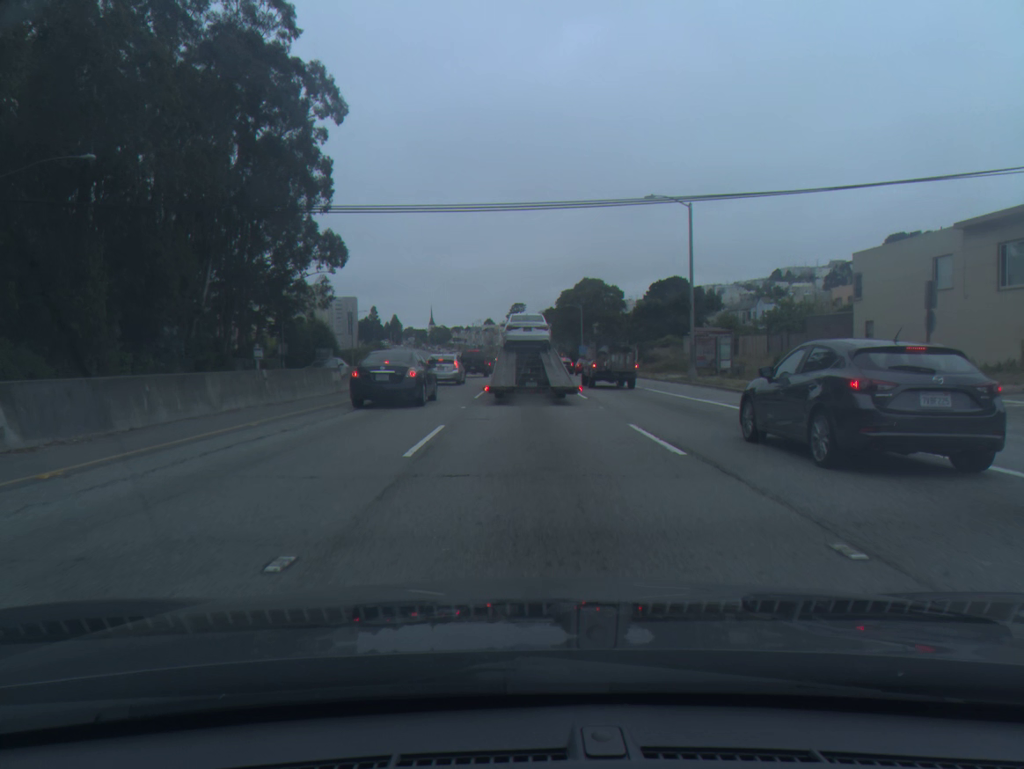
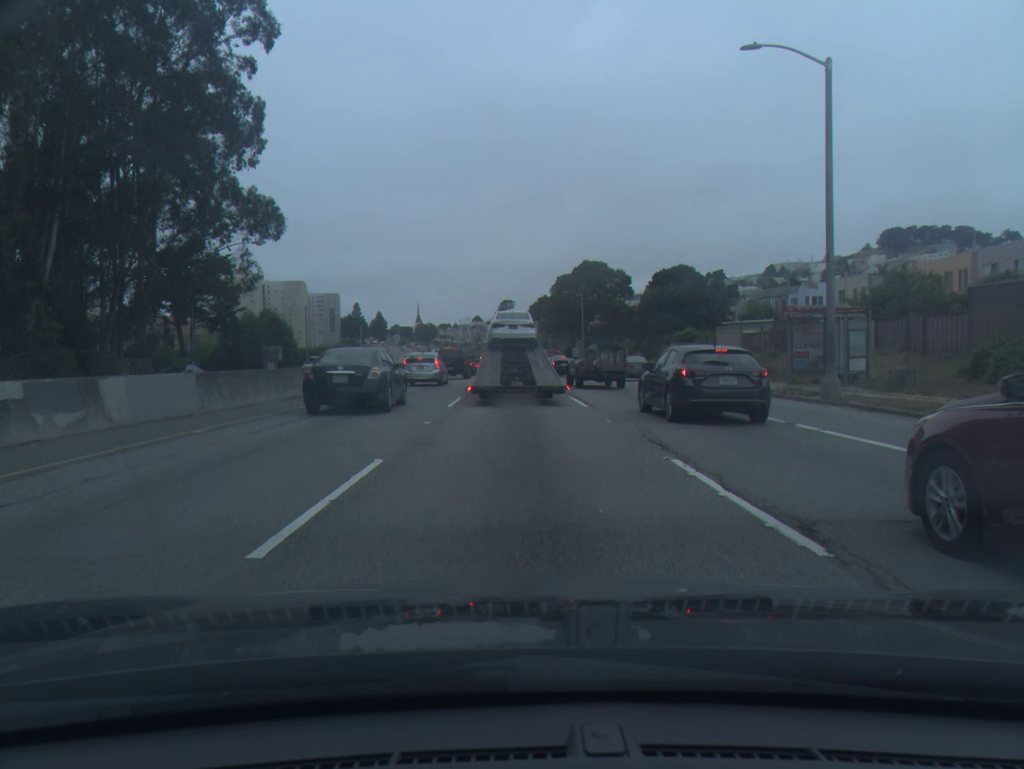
(+0.2, +19.8) m; +1°
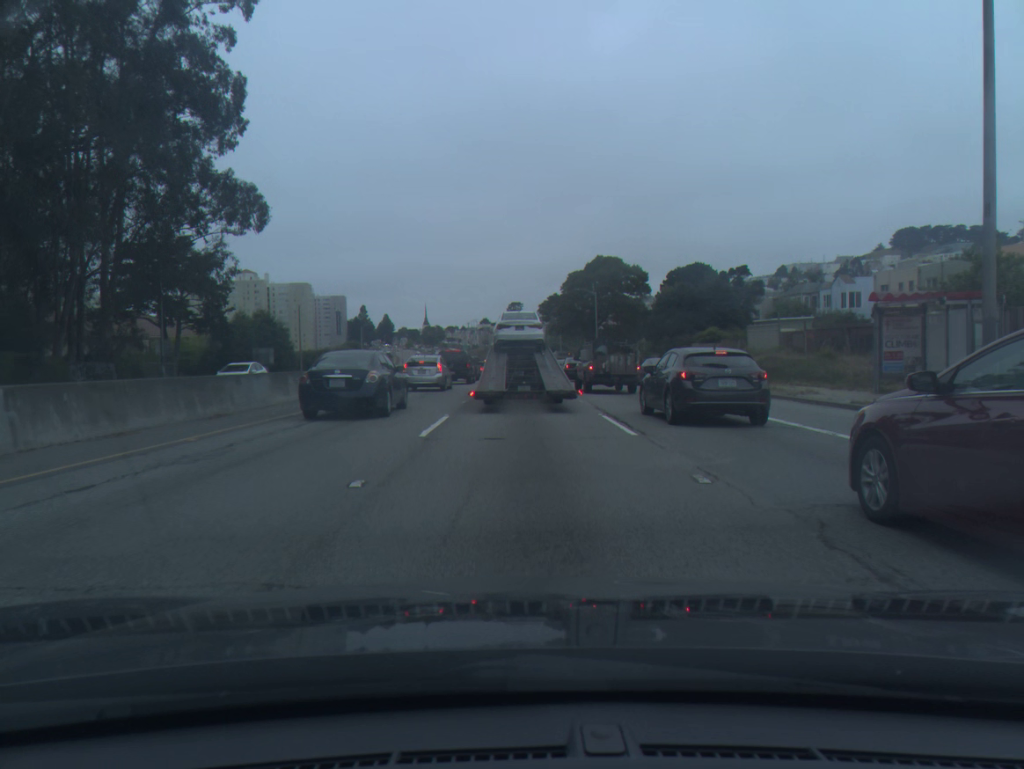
(-0.1, +6.9) m; -1°
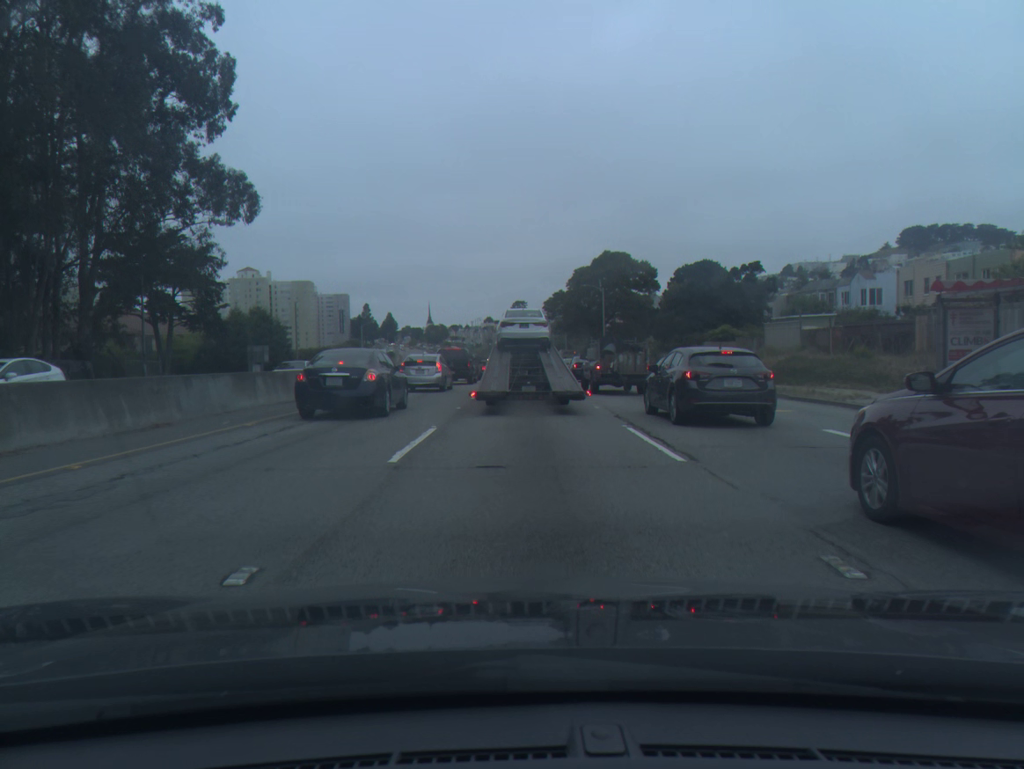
(0.0, +3.3) m; 0°
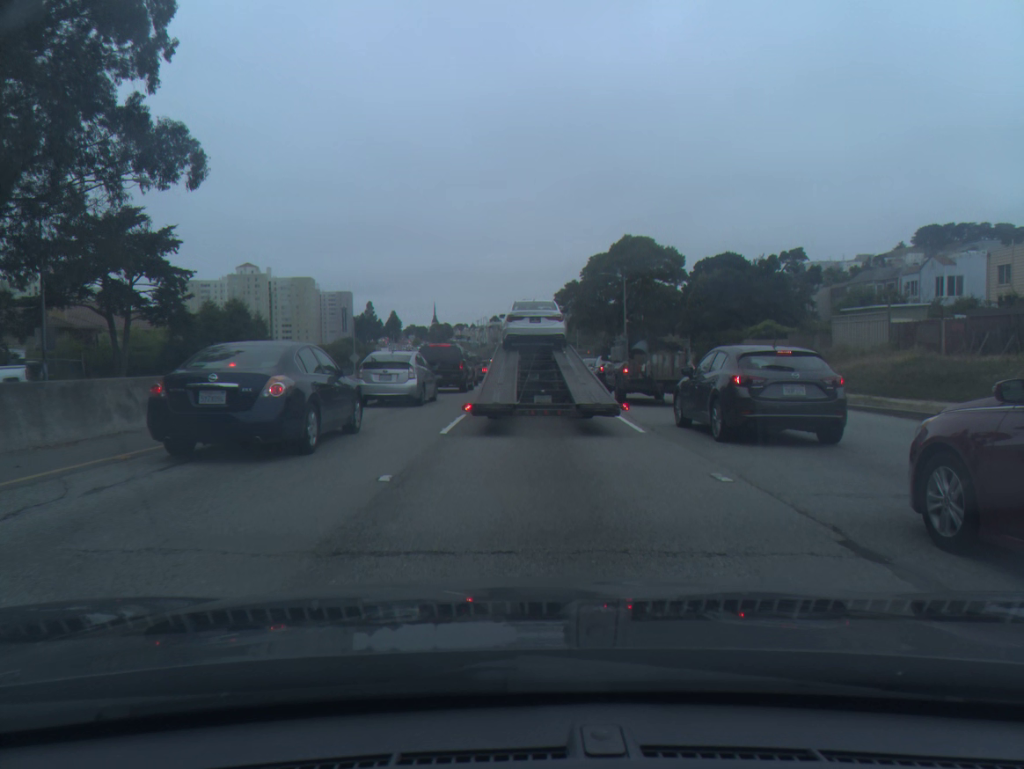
(-0.1, +11.4) m; 0°
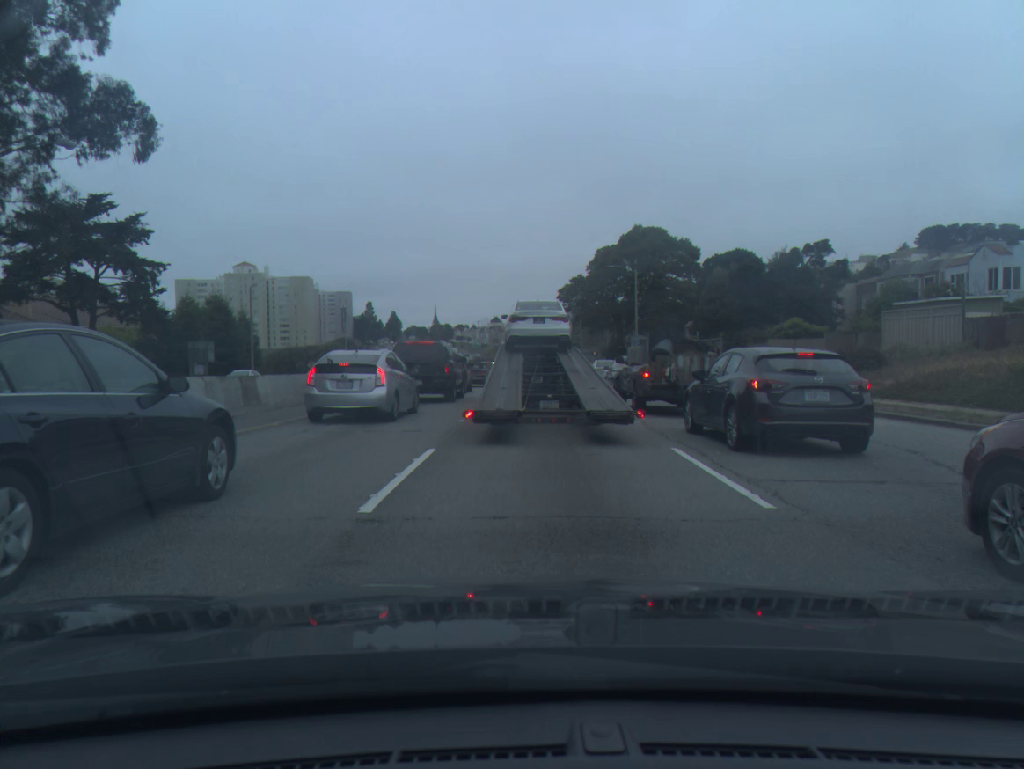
(0.0, +6.6) m; 0°
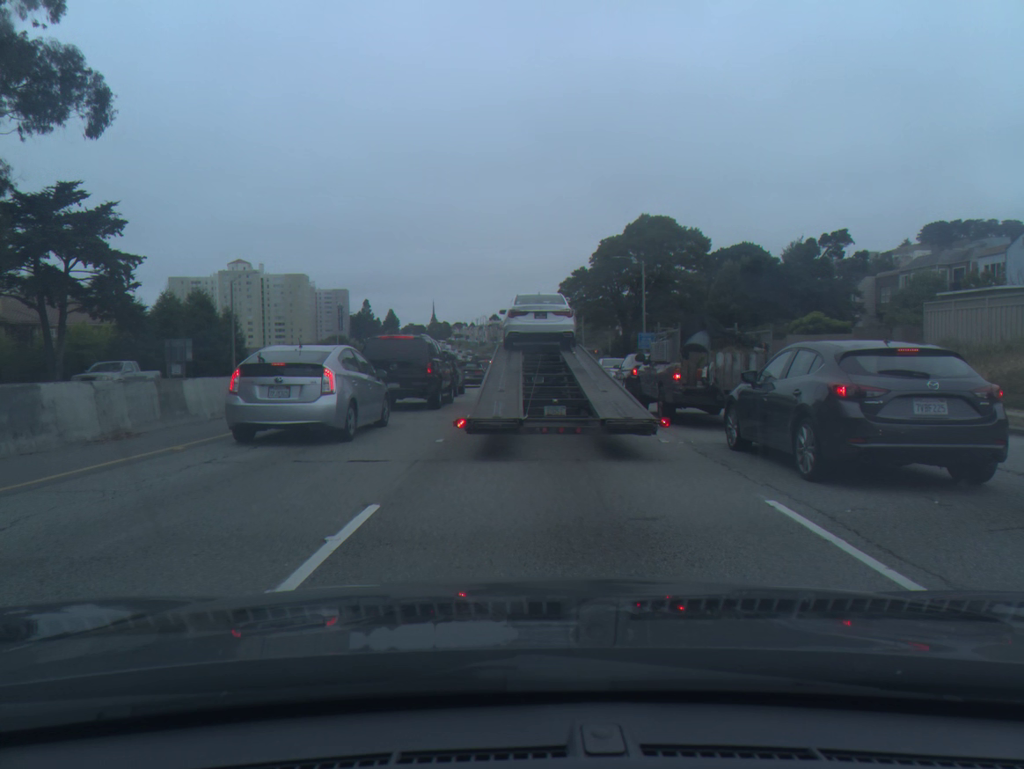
(0.0, +4.2) m; +1°
